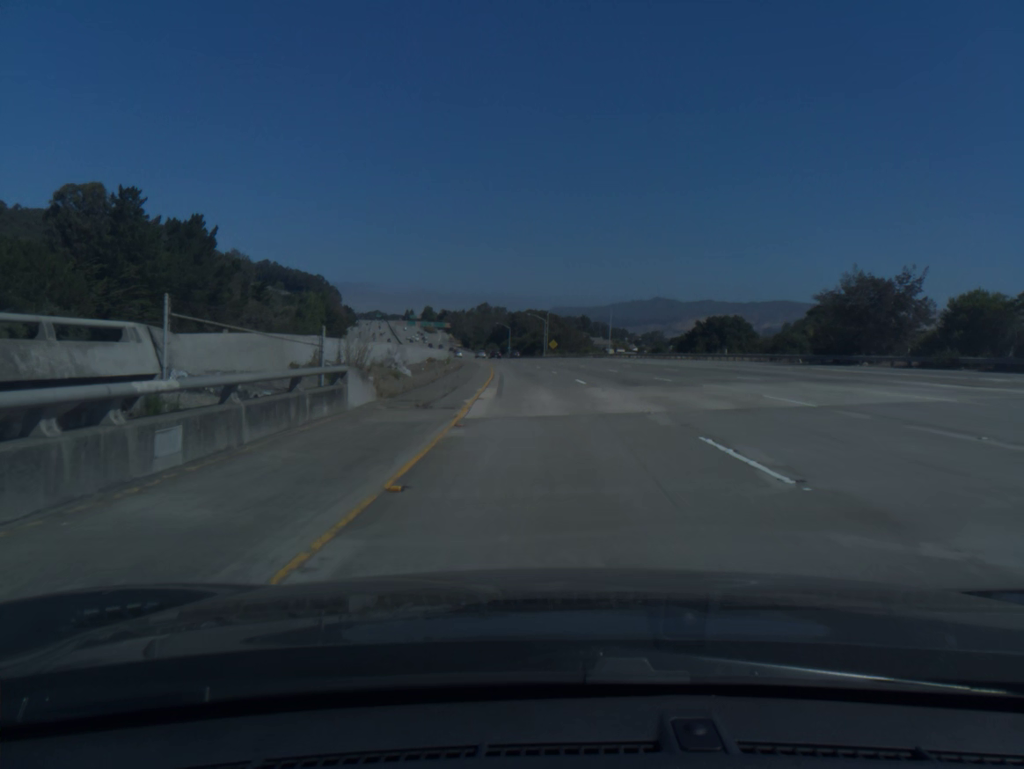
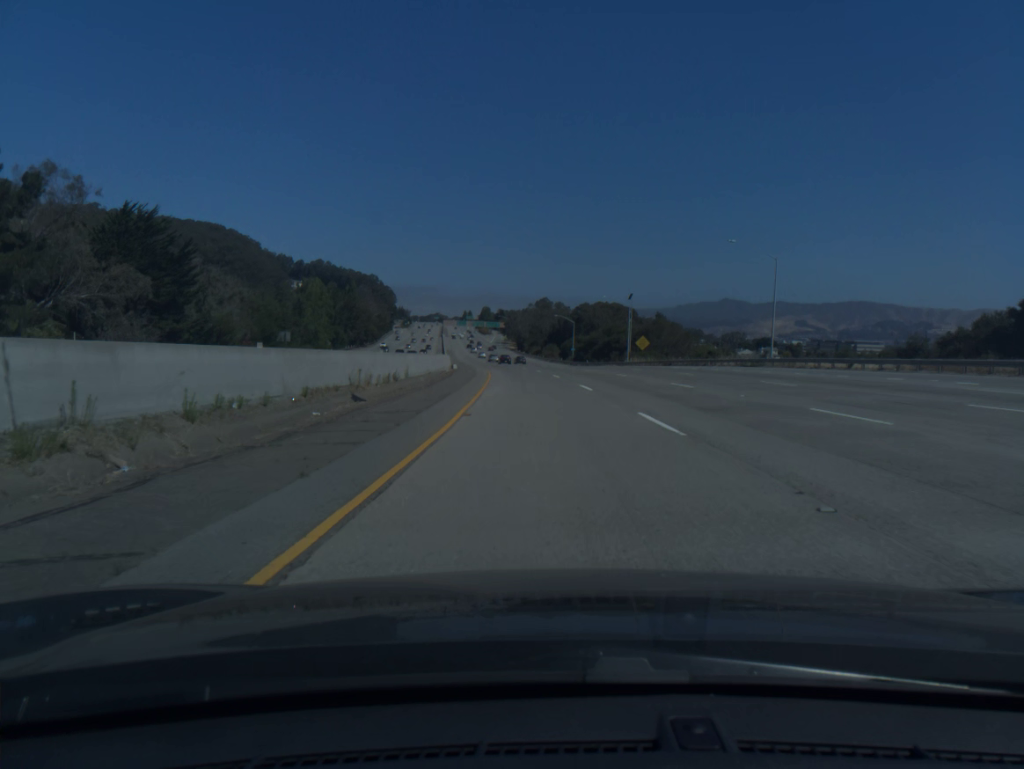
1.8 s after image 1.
(-2.5, +61.5) m; -5°
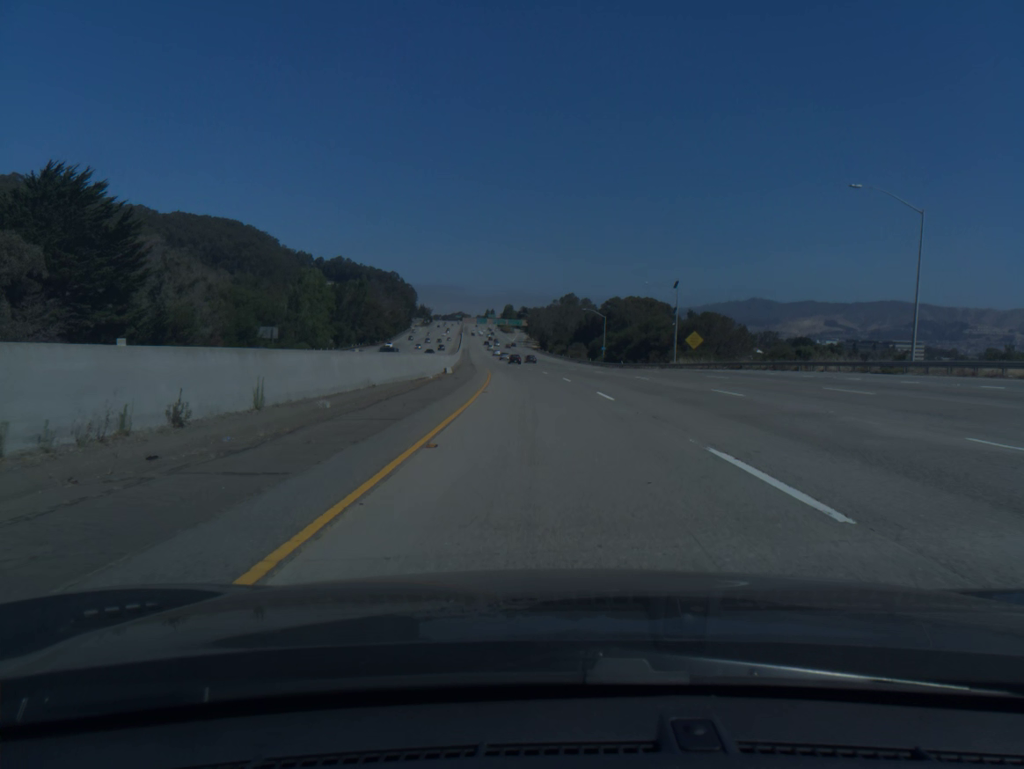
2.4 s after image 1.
(-0.3, +20.5) m; -2°
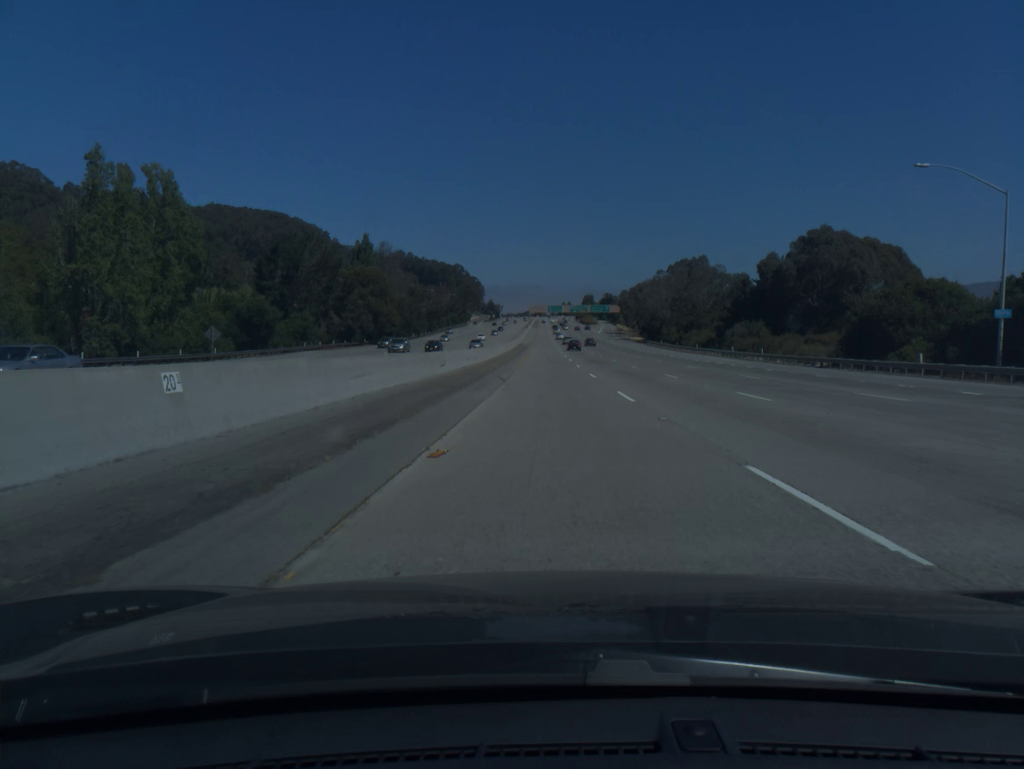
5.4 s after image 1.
(-6.7, +102.7) m; -6°
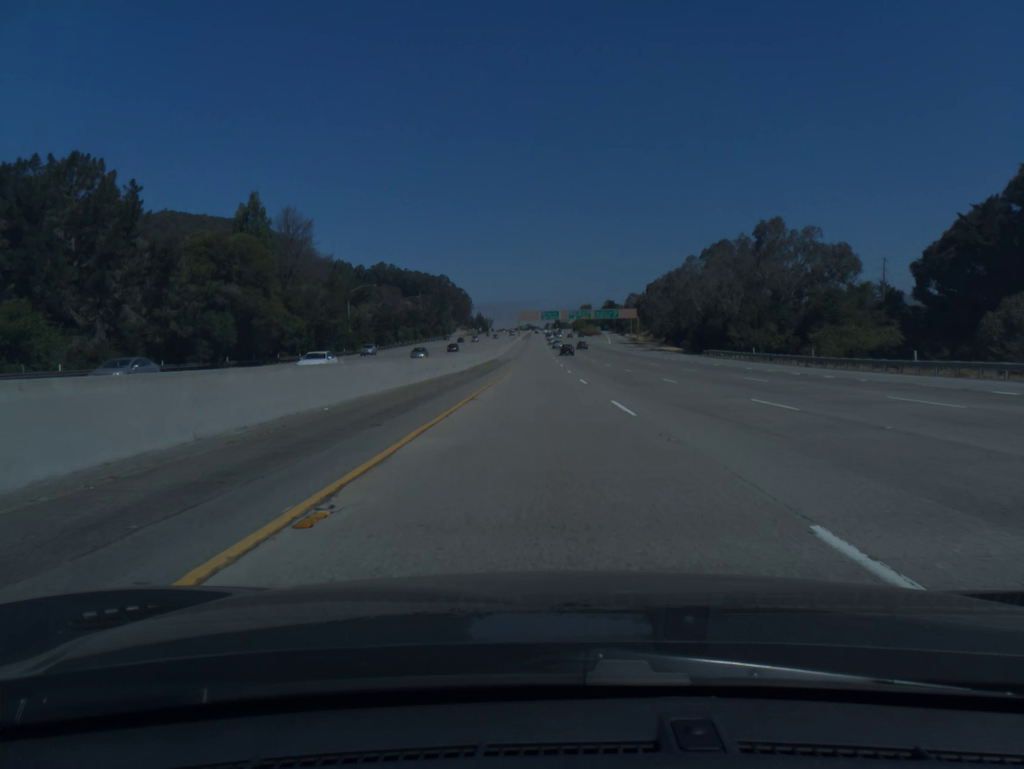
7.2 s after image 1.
(+0.4, +61.8) m; 0°
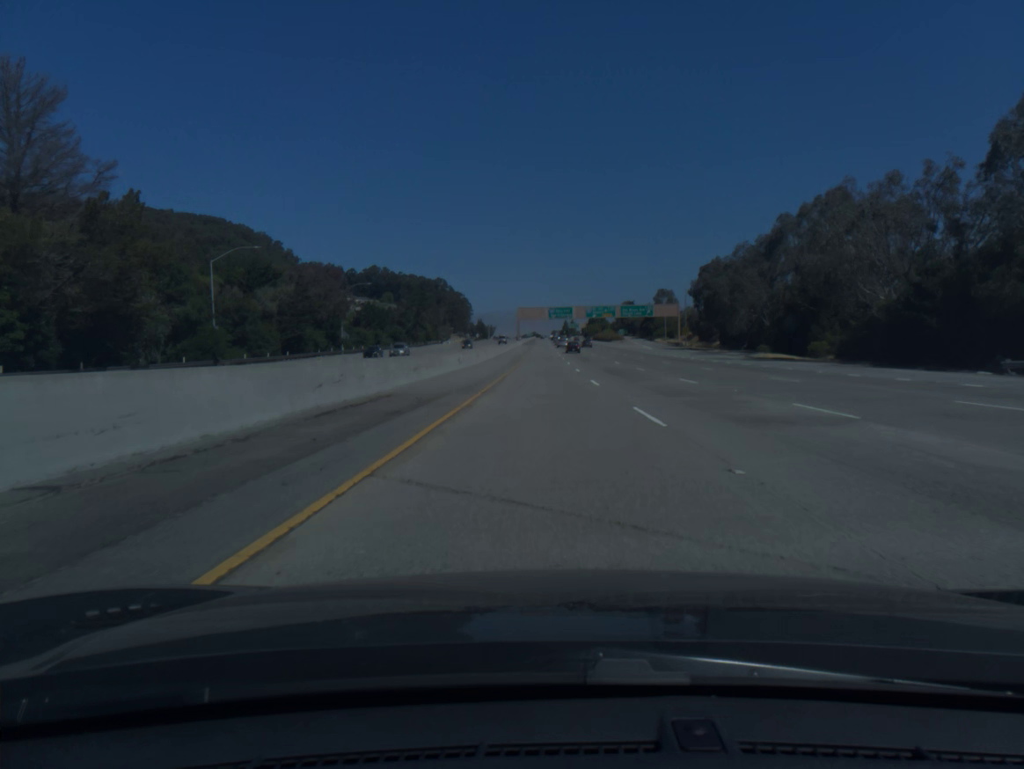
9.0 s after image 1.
(-0.4, +61.4) m; 0°
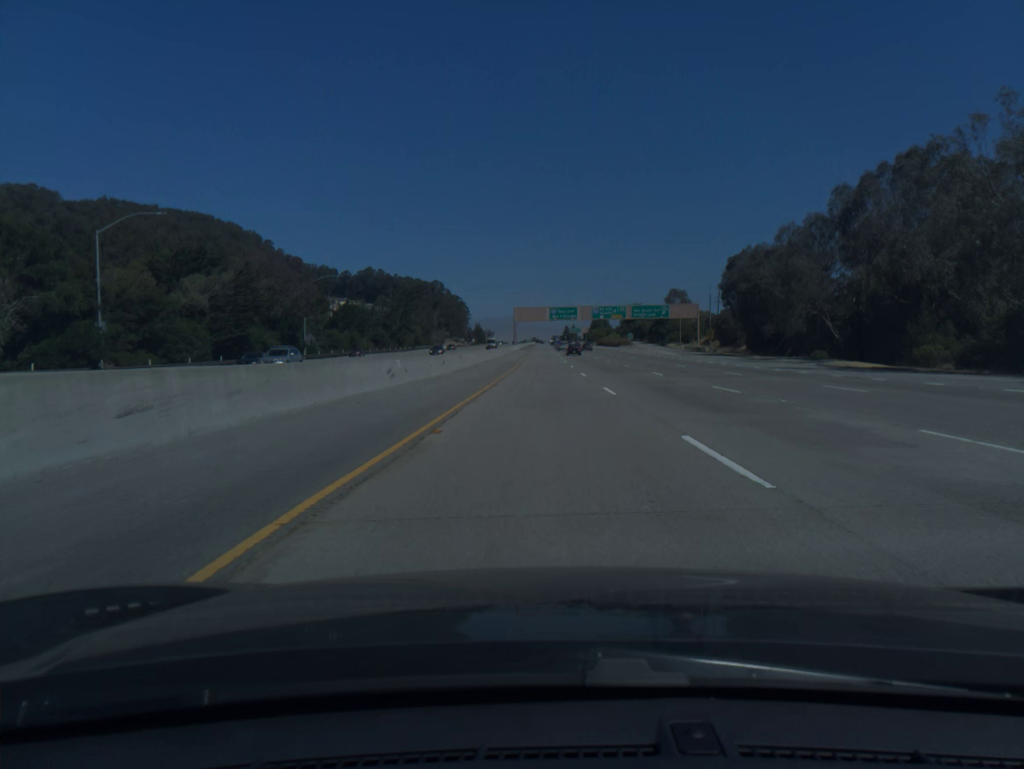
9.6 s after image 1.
(0.0, +20.4) m; 0°
